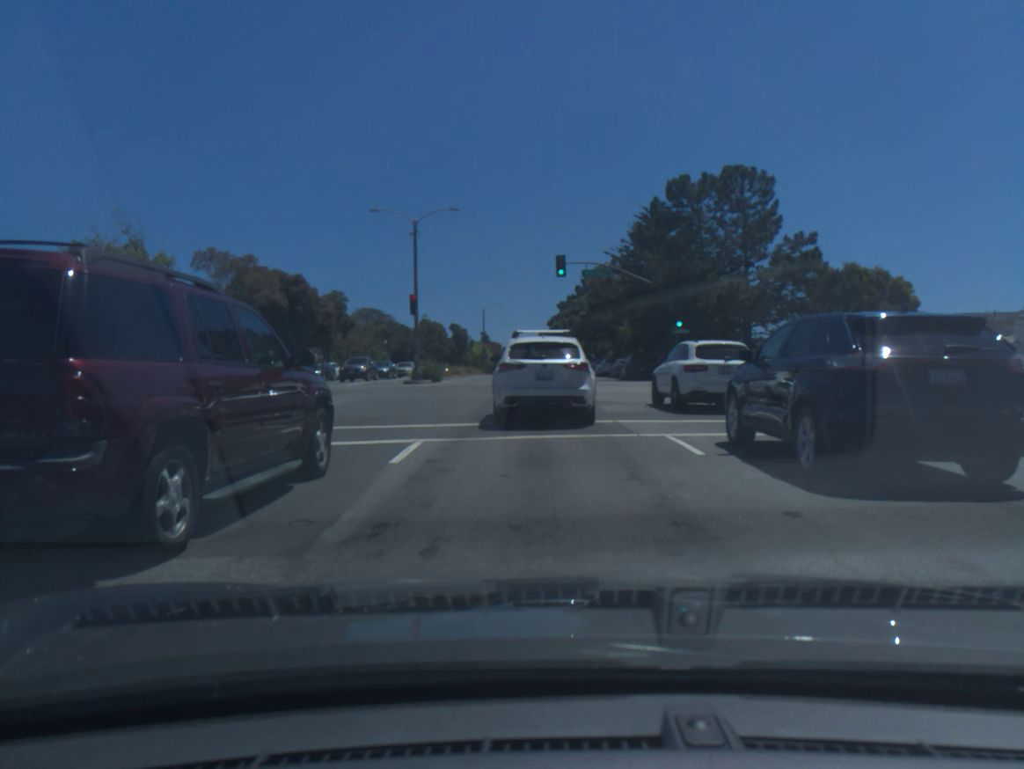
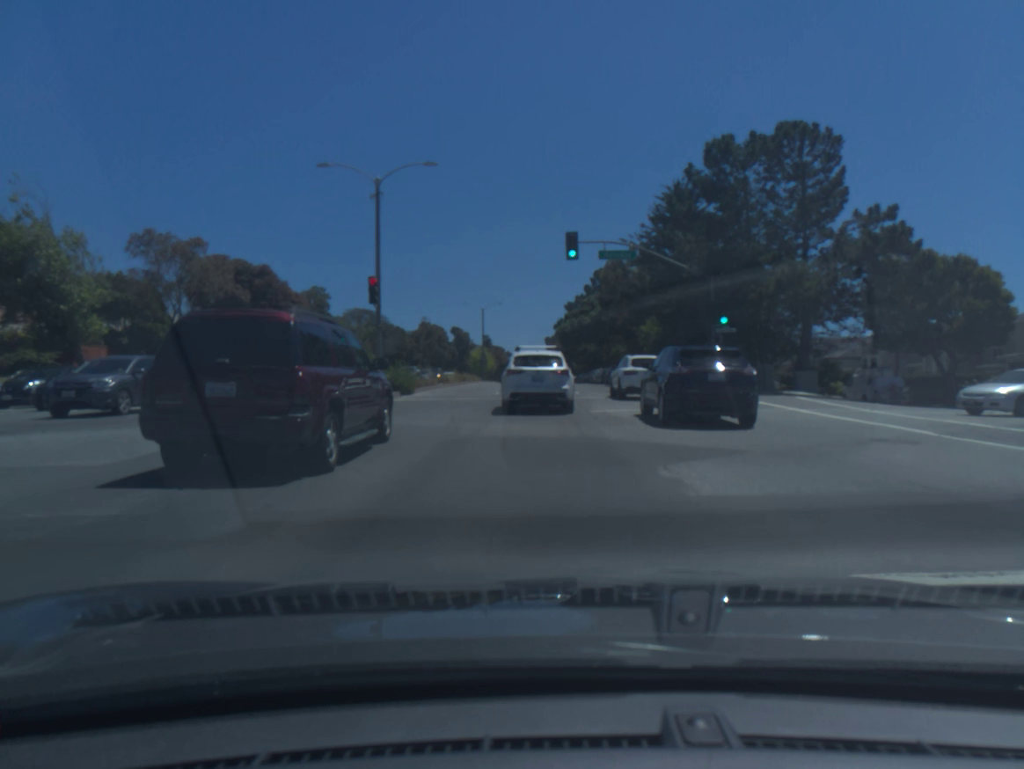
(0.0, +10.5) m; -1°
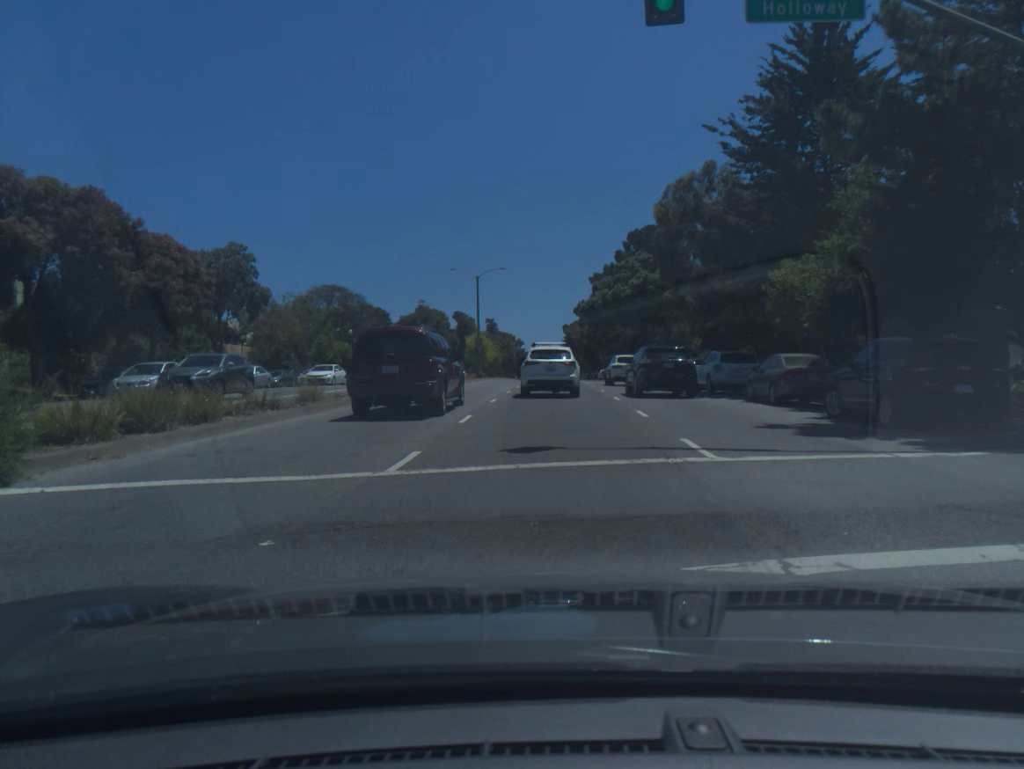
(-0.3, +25.1) m; -1°
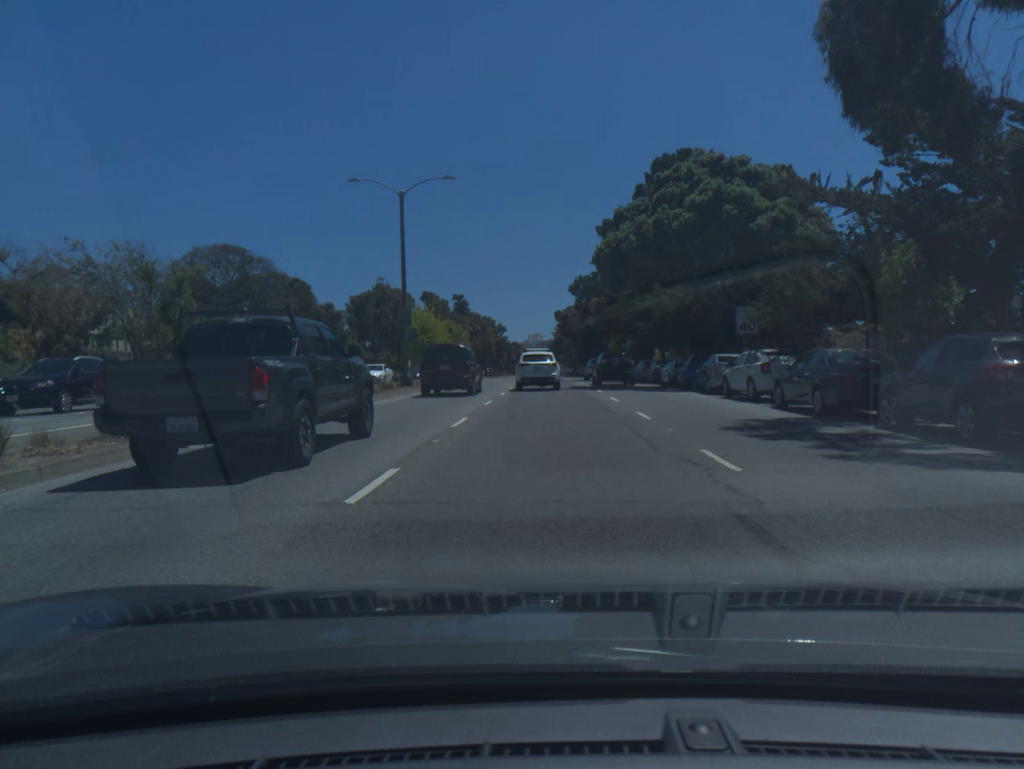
(+0.2, +29.7) m; +1°
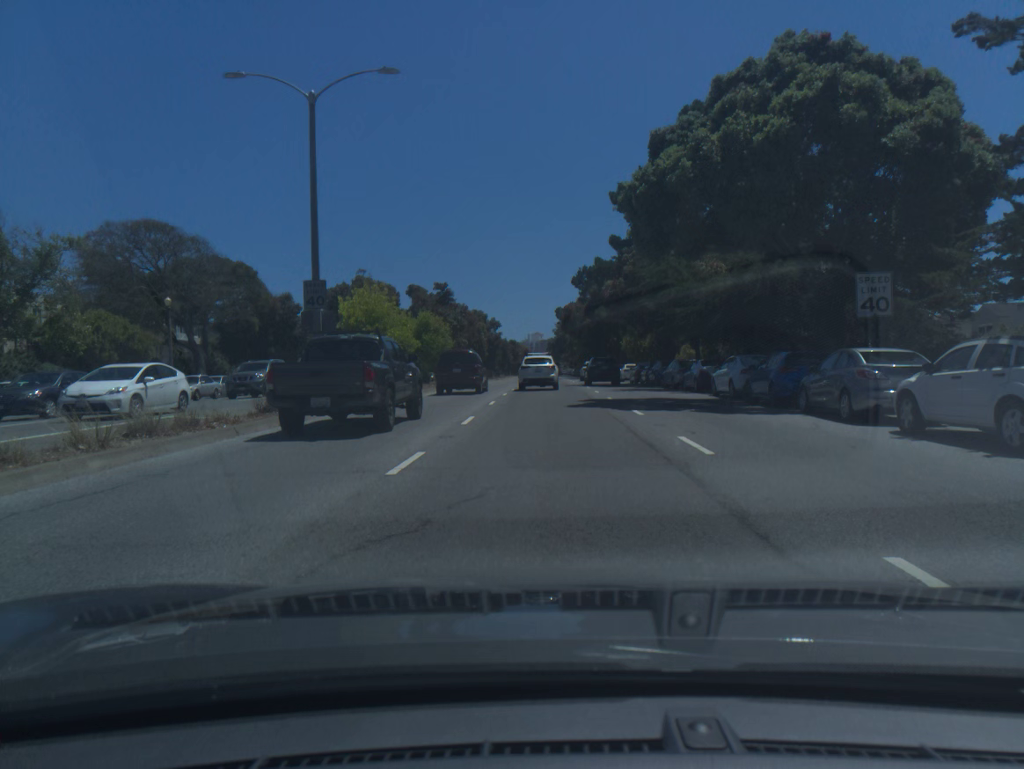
(0.0, +13.0) m; 0°
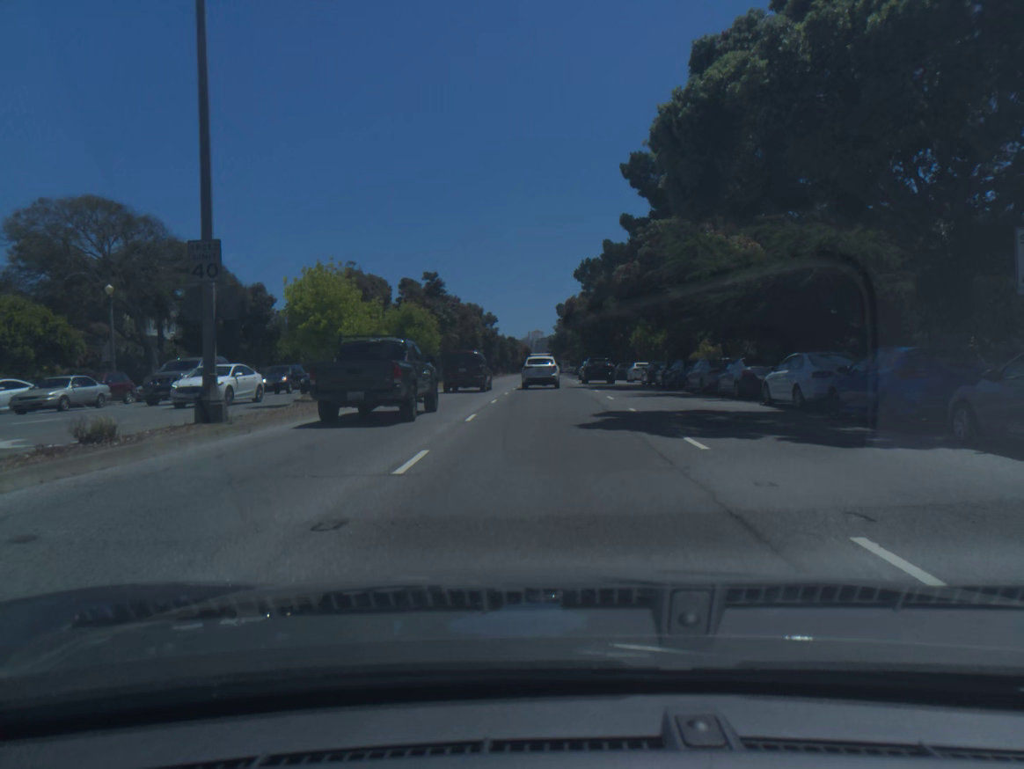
(0.0, +6.9) m; 0°
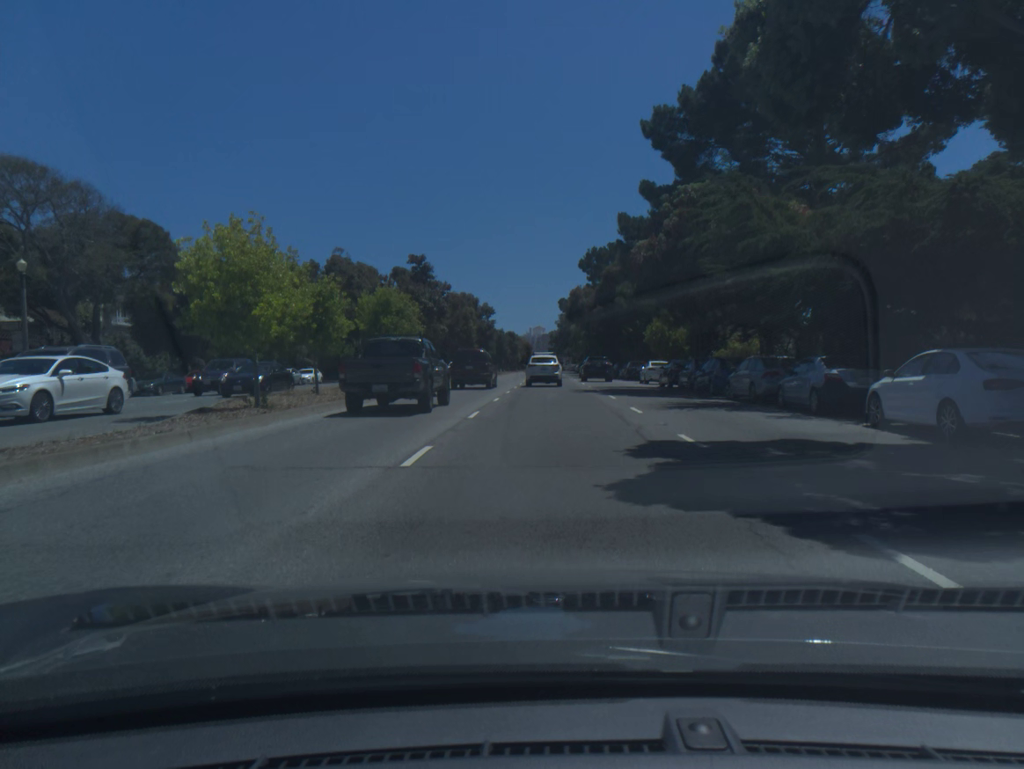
(0.0, +7.1) m; 0°
